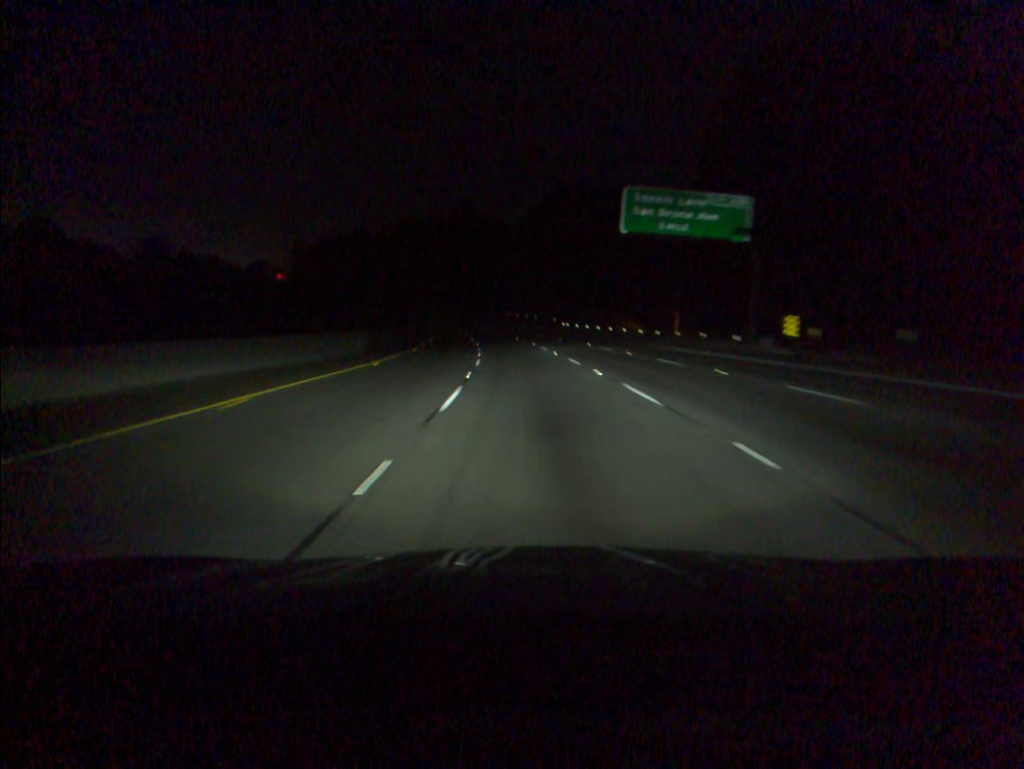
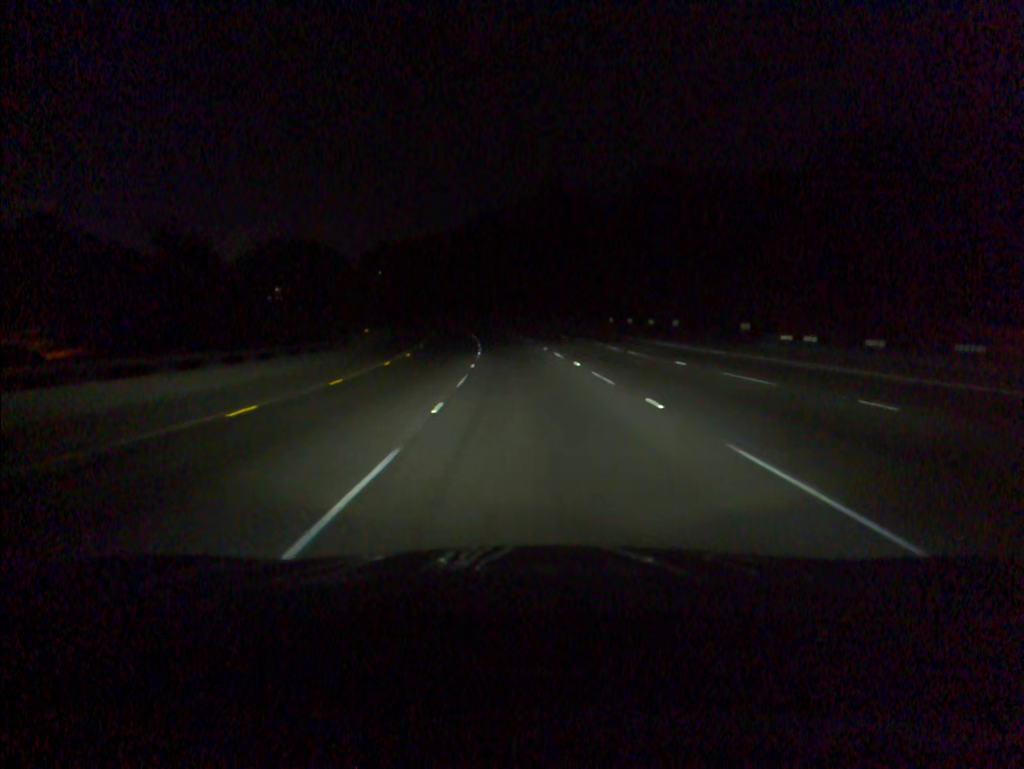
(-3.4, +67.5) m; -6°
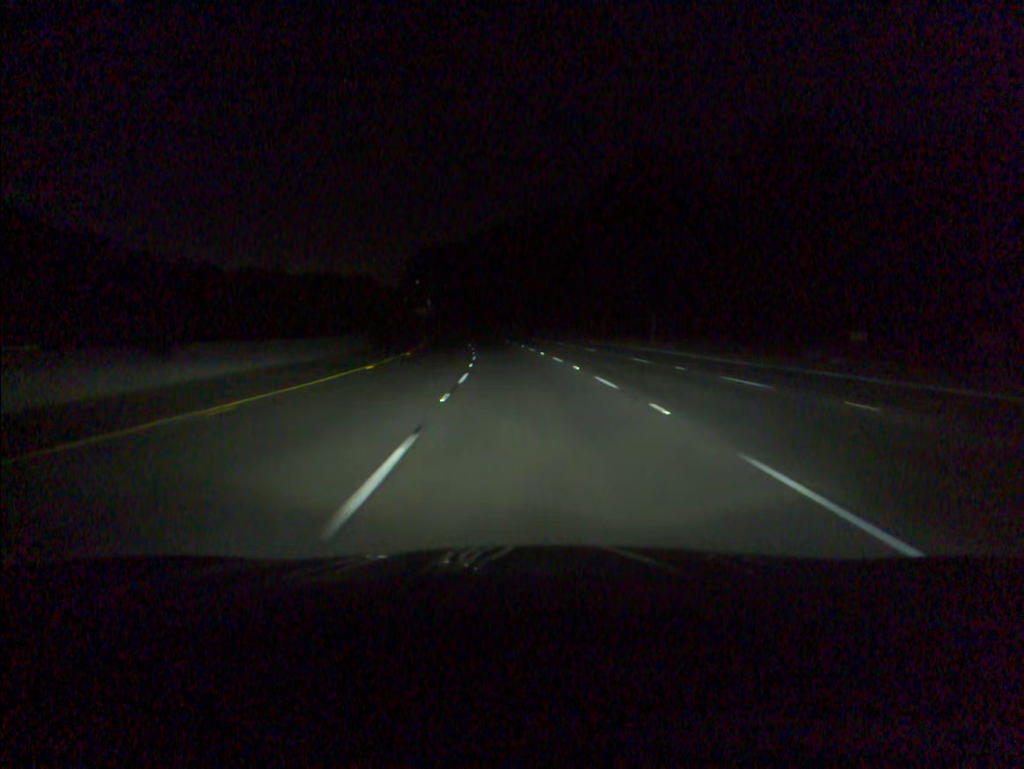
(-1.9, +50.1) m; -4°
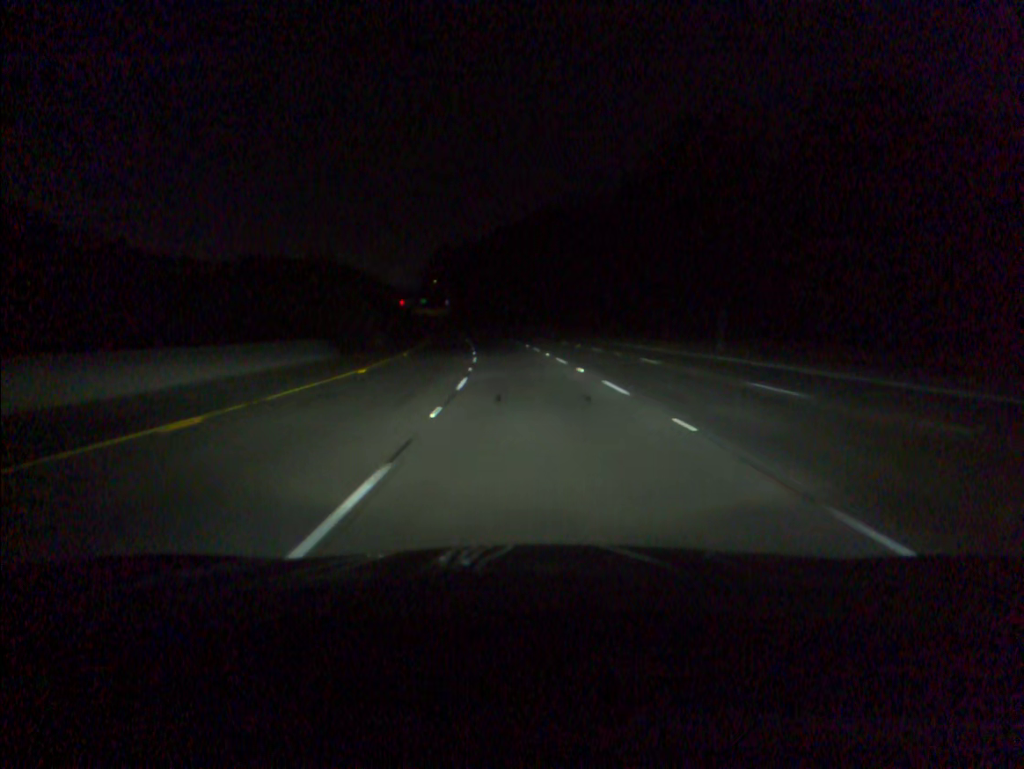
(-0.2, +16.6) m; -2°
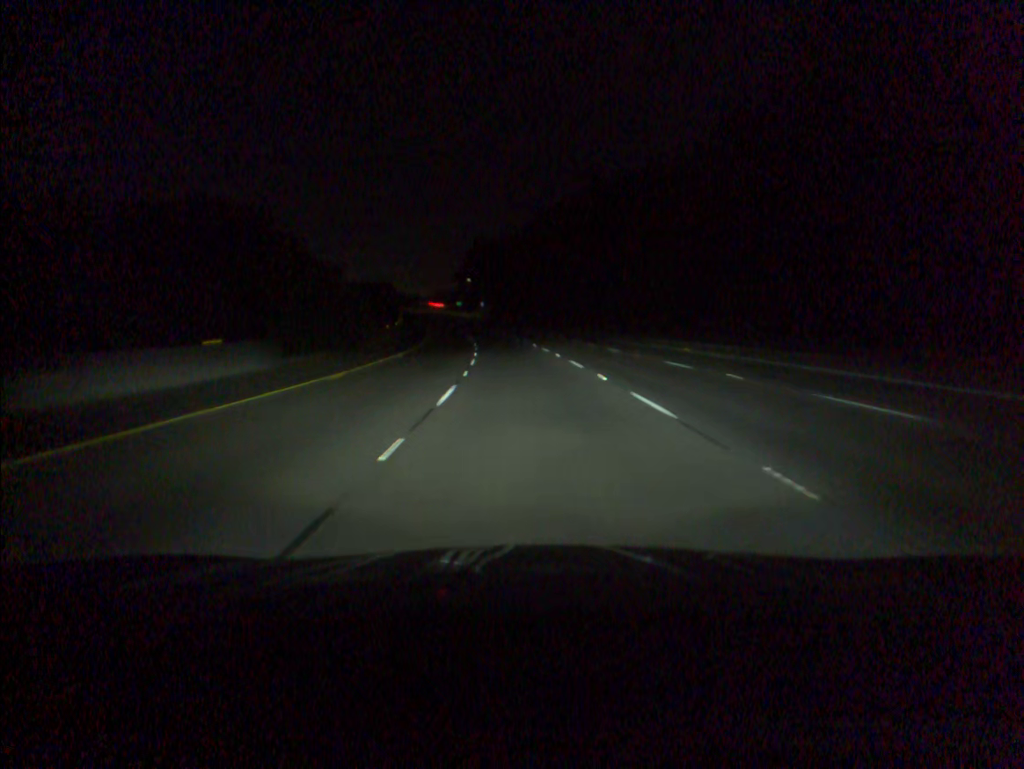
(-0.9, +33.4) m; -3°
